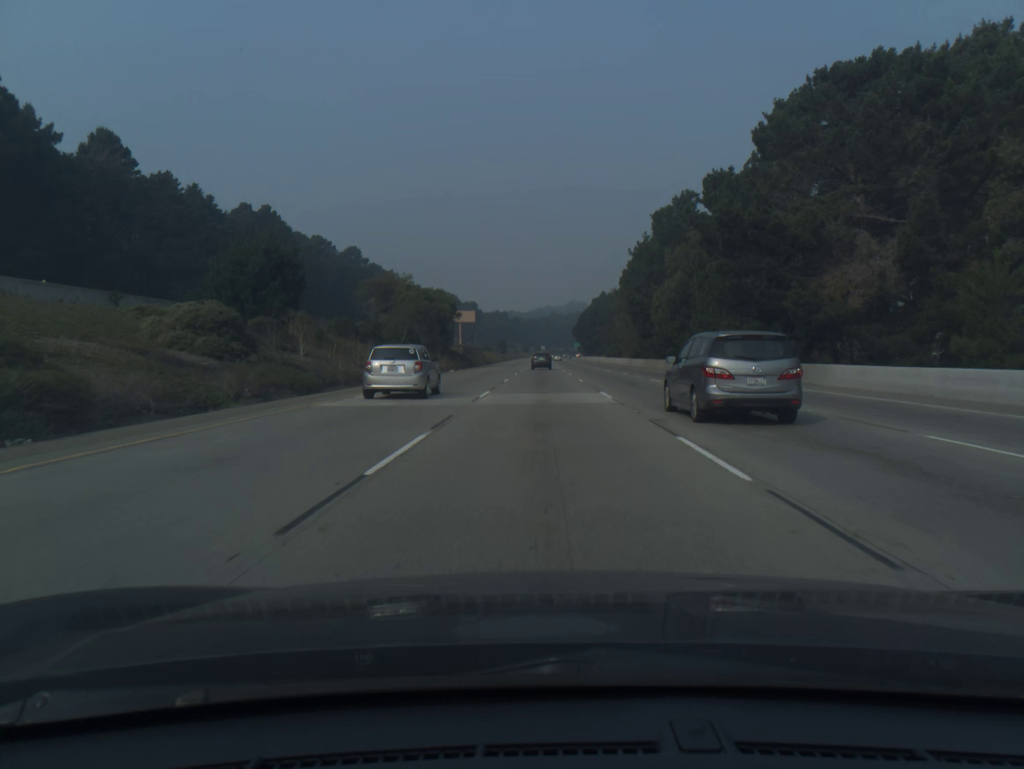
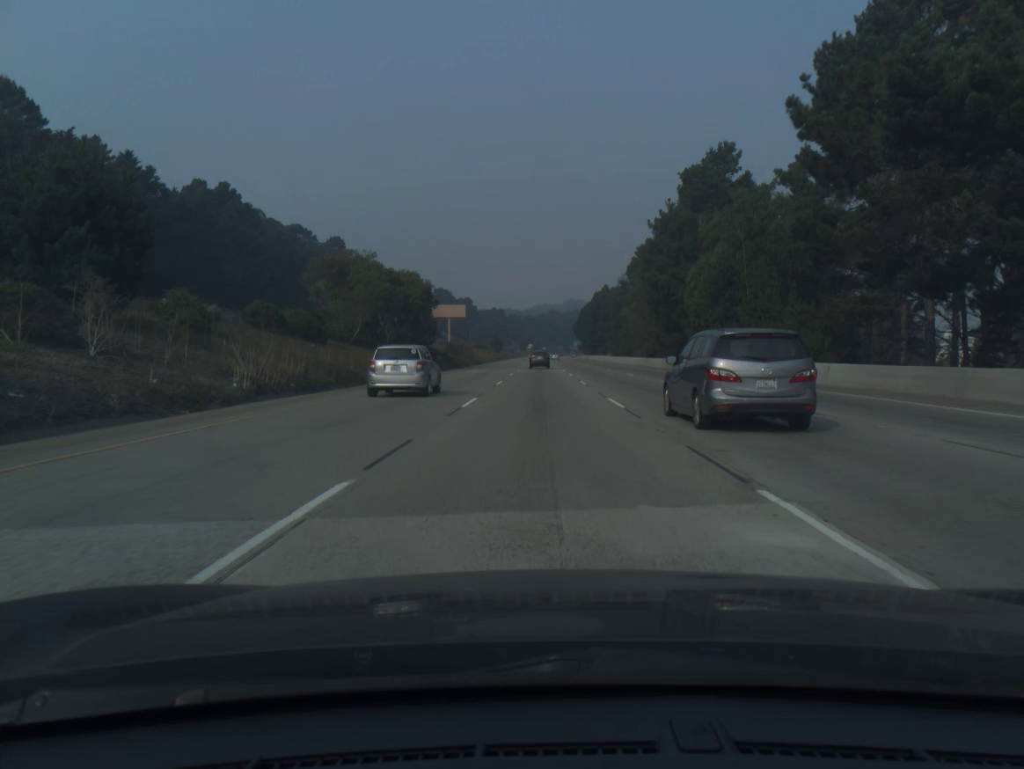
(0.0, +19.0) m; 0°
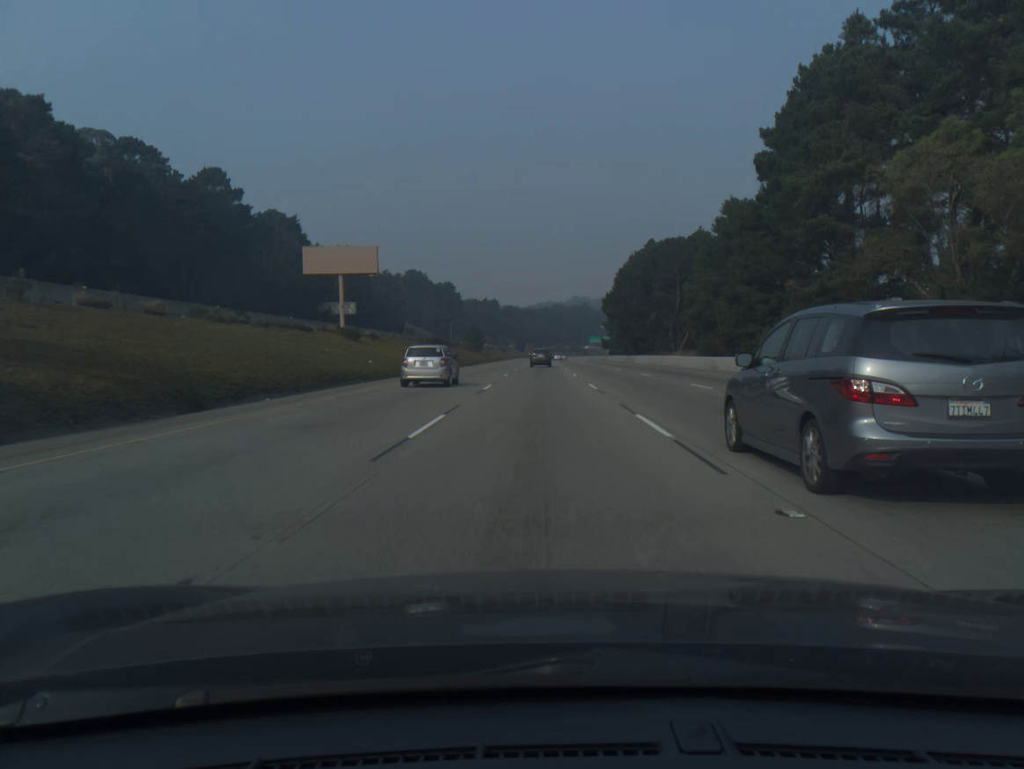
(-0.1, +94.7) m; 0°
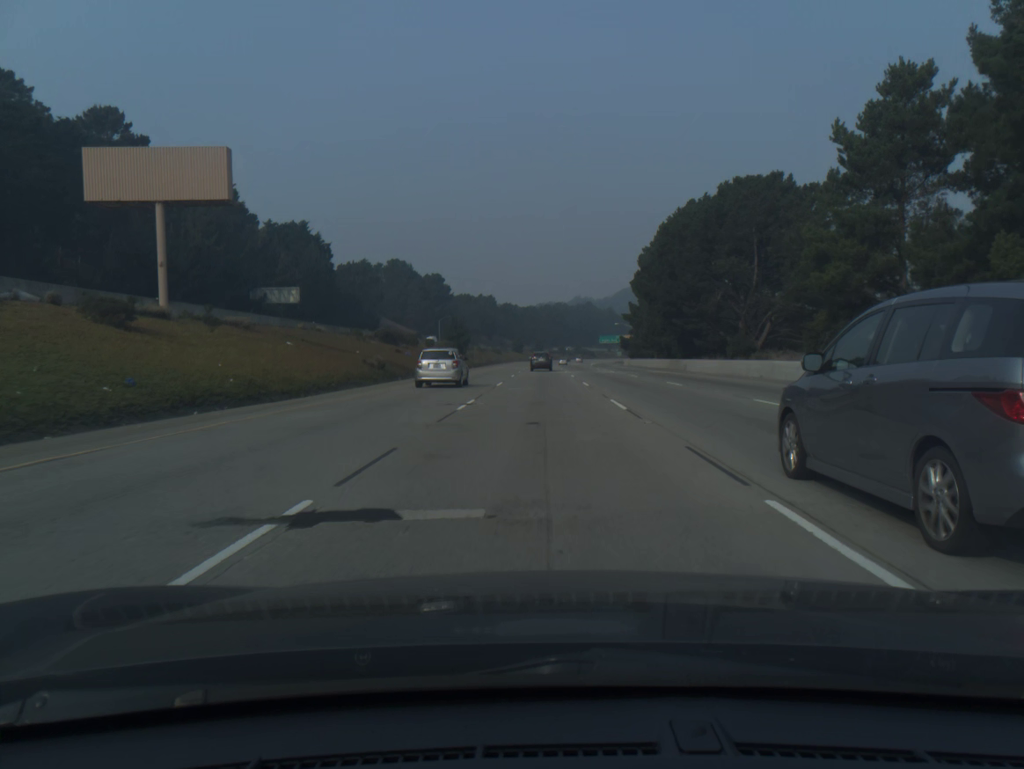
(0.0, +37.6) m; 0°
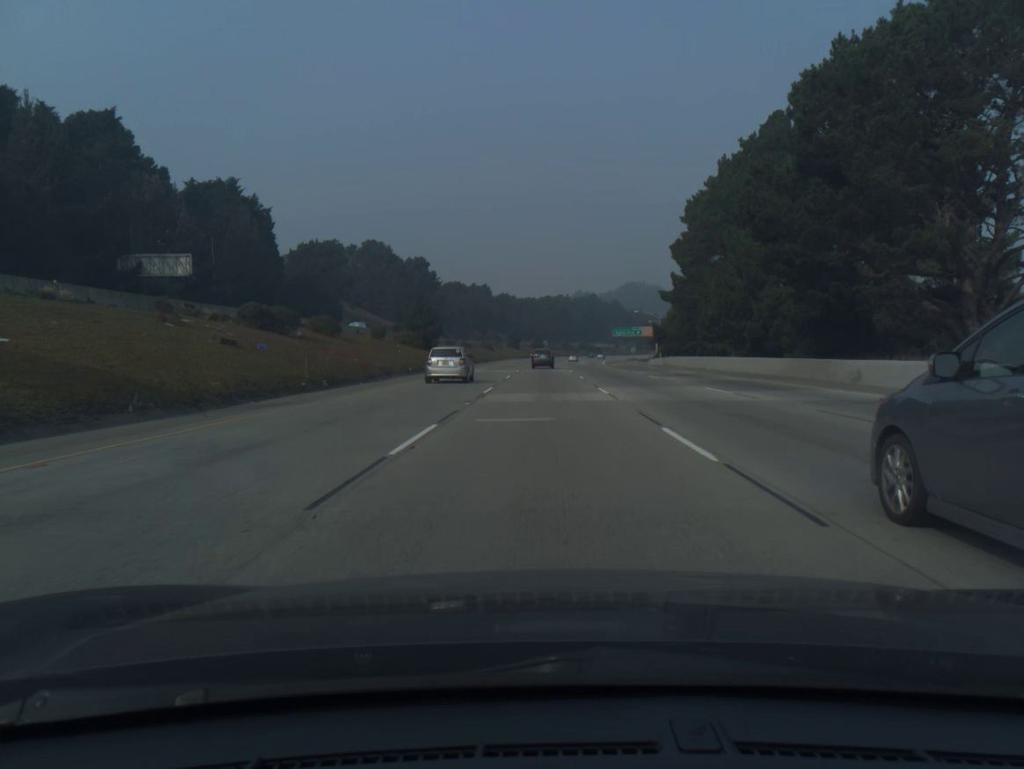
(0.0, +37.5) m; 0°
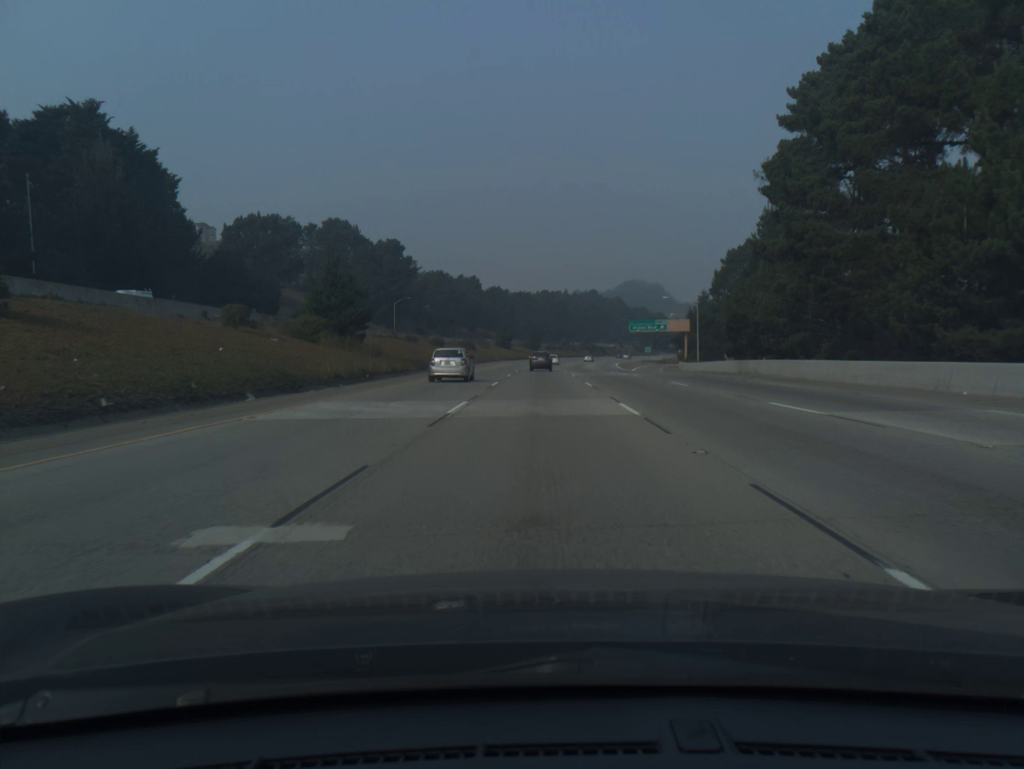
(+0.1, +37.3) m; 0°
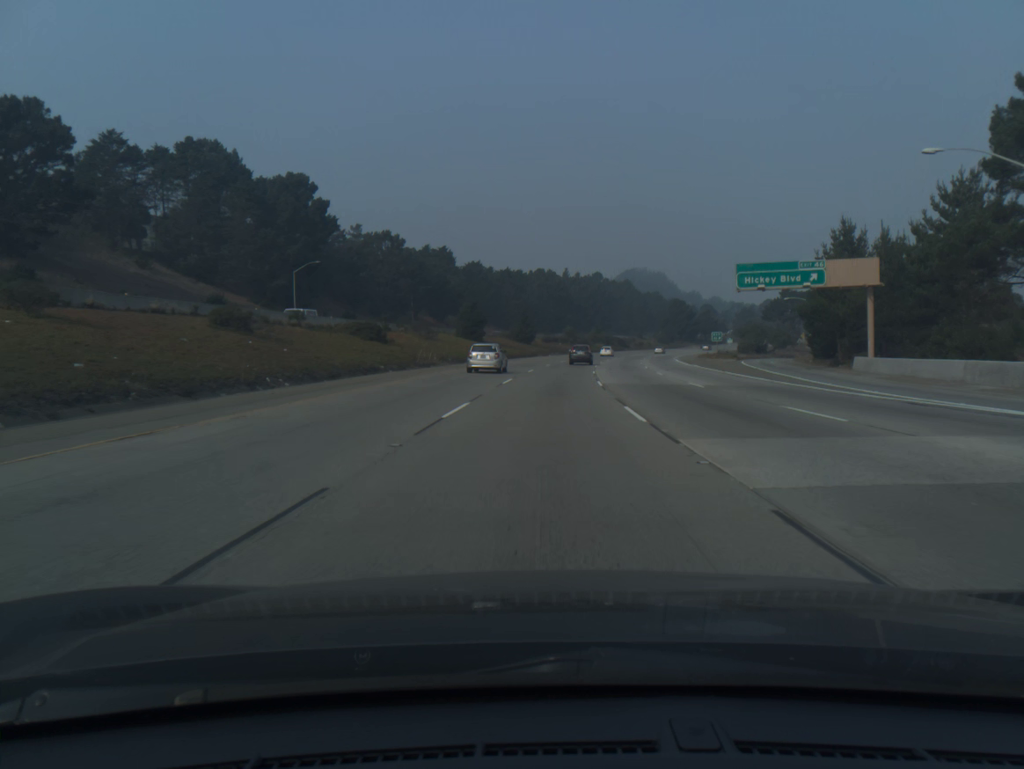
(+0.1, +74.2) m; 0°
